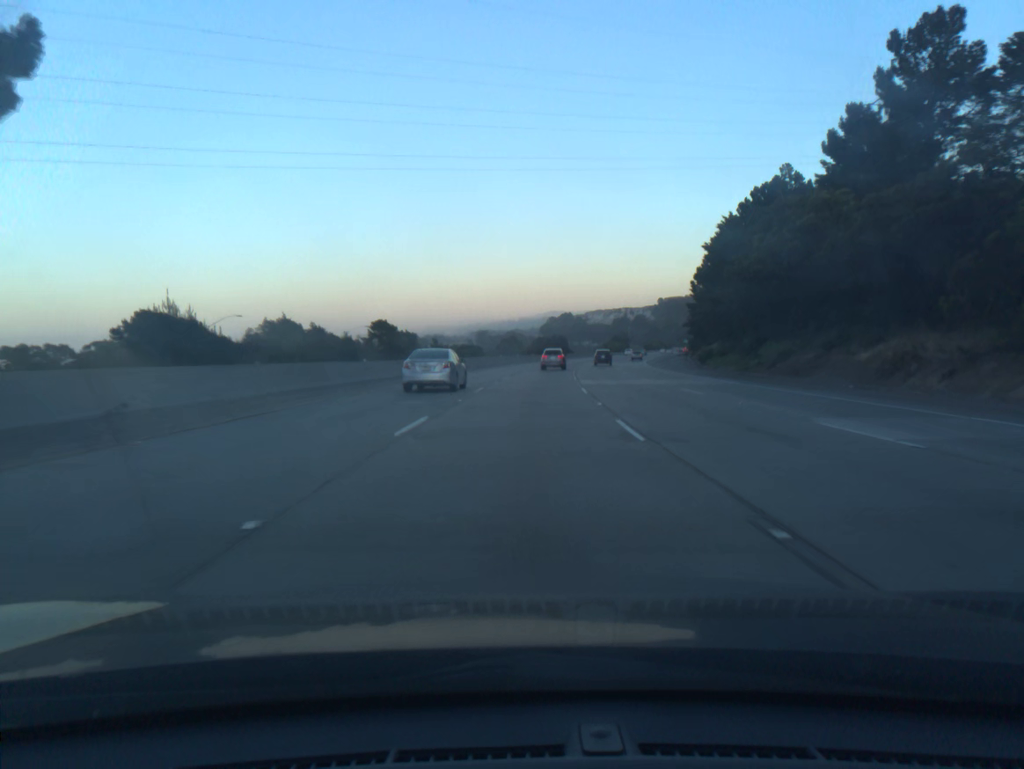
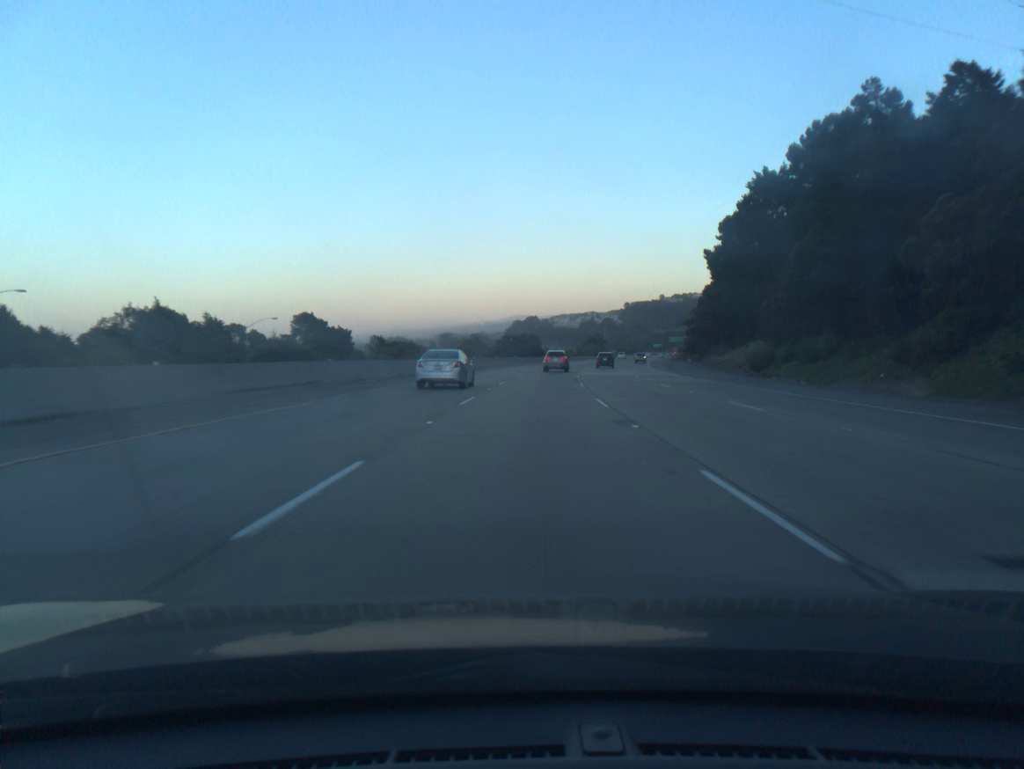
(+0.8, +36.0) m; +2°
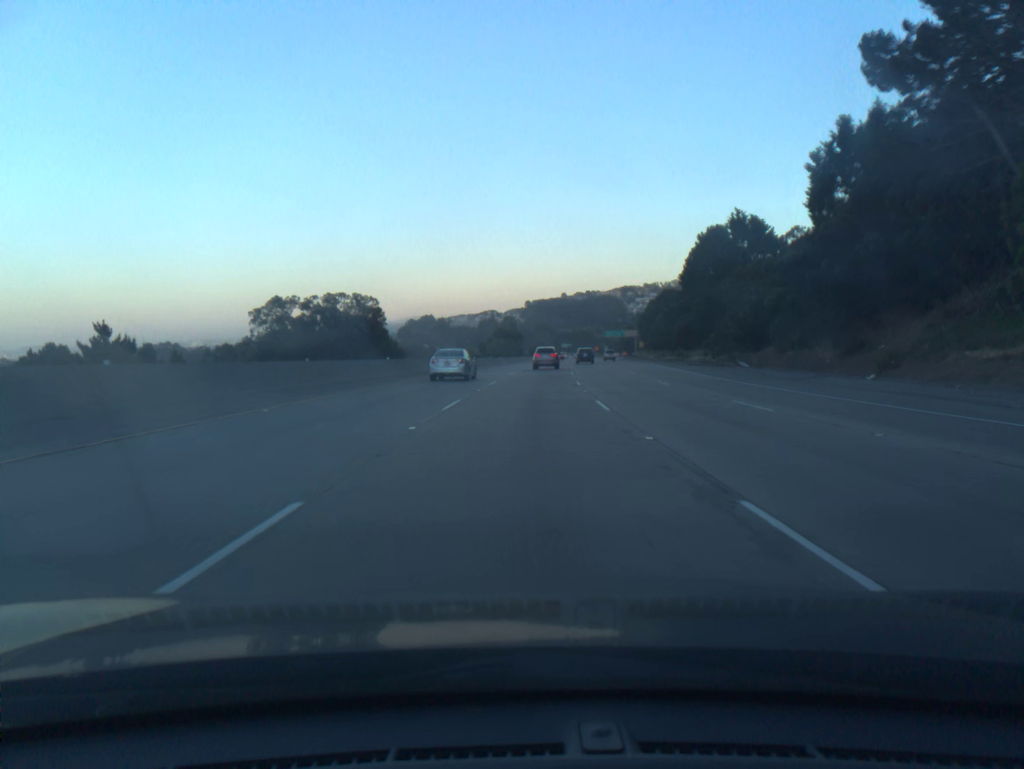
(+5.8, +89.6) m; +7°
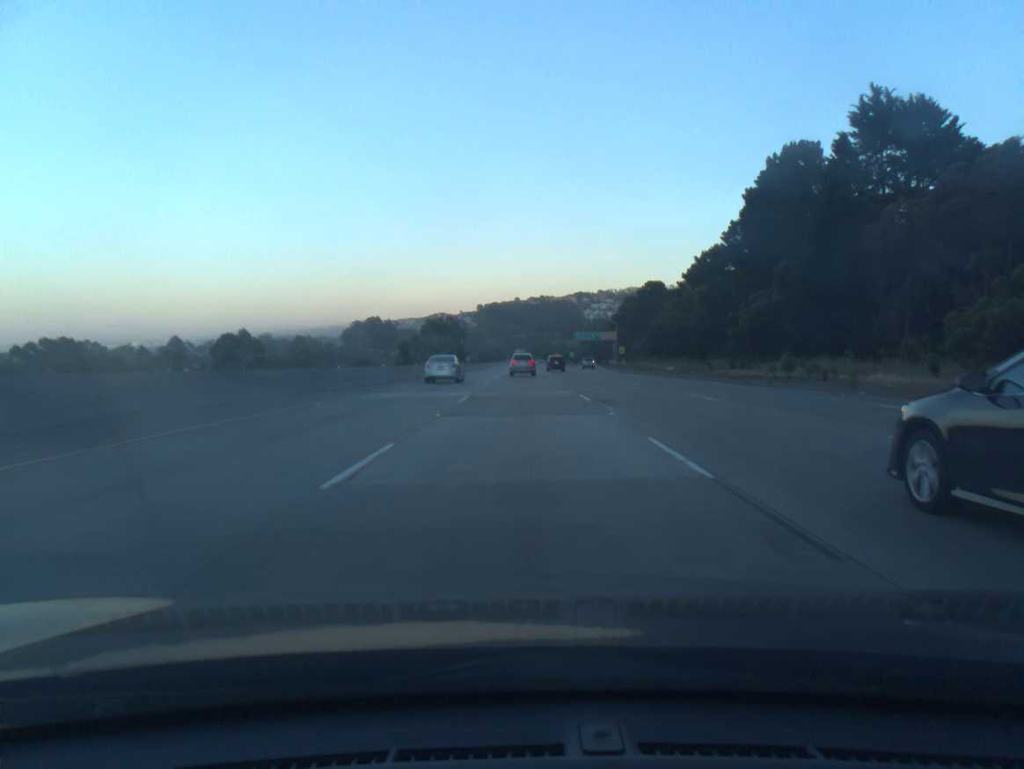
(+1.7, +53.7) m; +3°
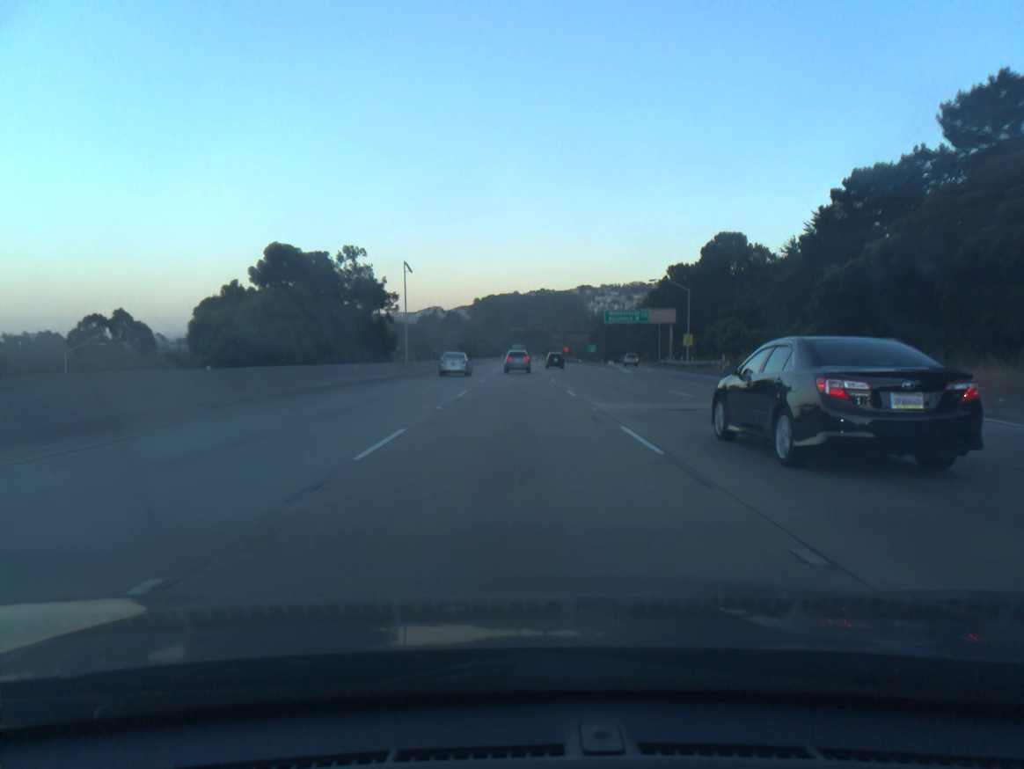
(+0.7, +71.2) m; 0°
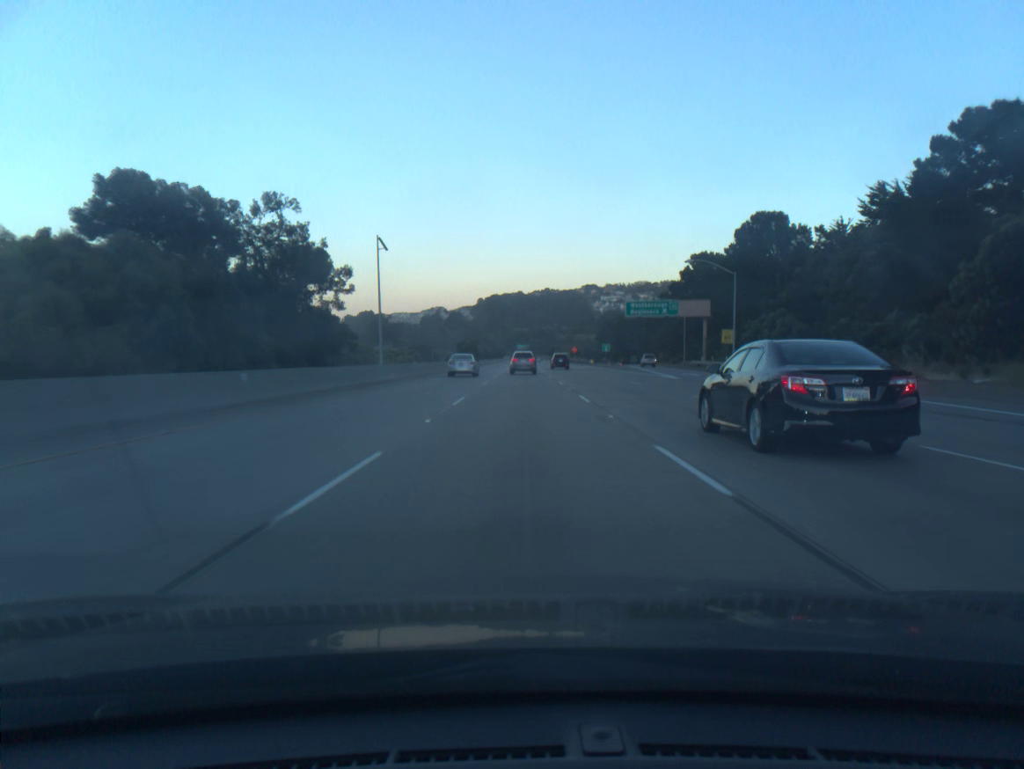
(0.0, +17.7) m; 0°
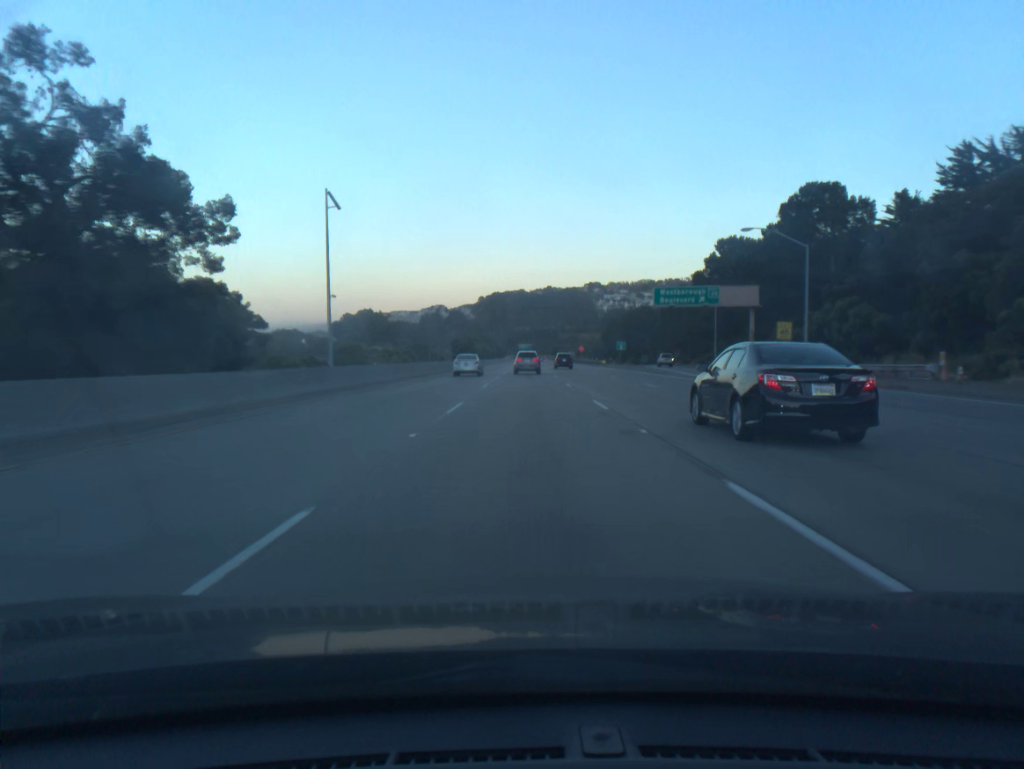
(0.0, +17.7) m; 0°
